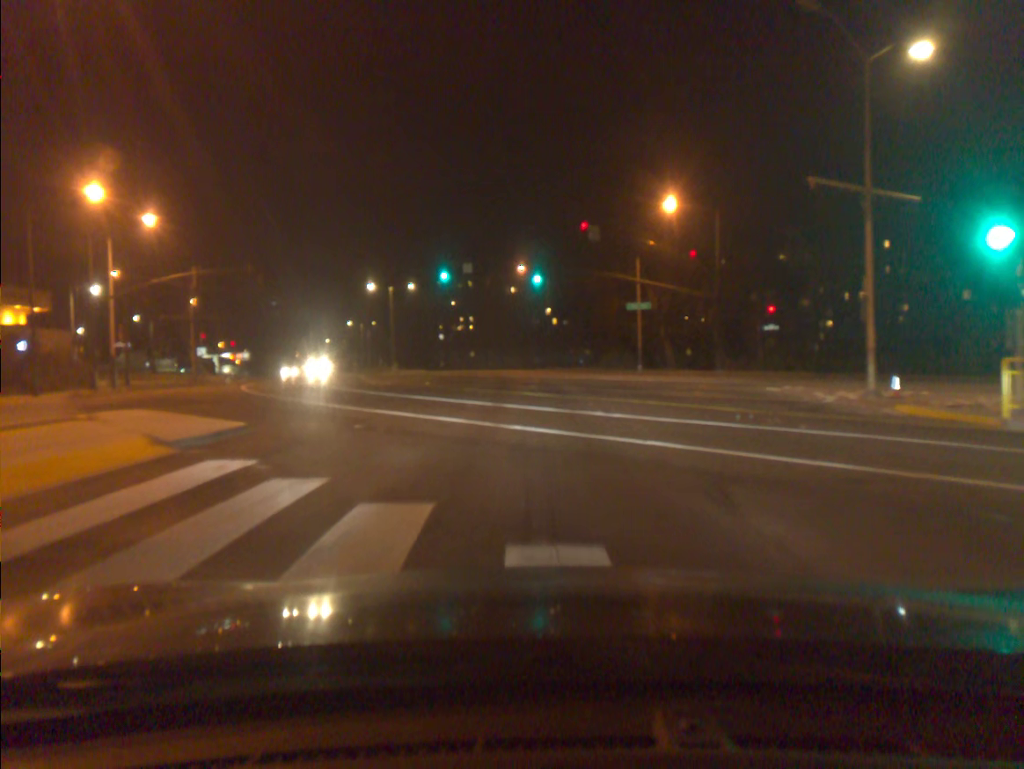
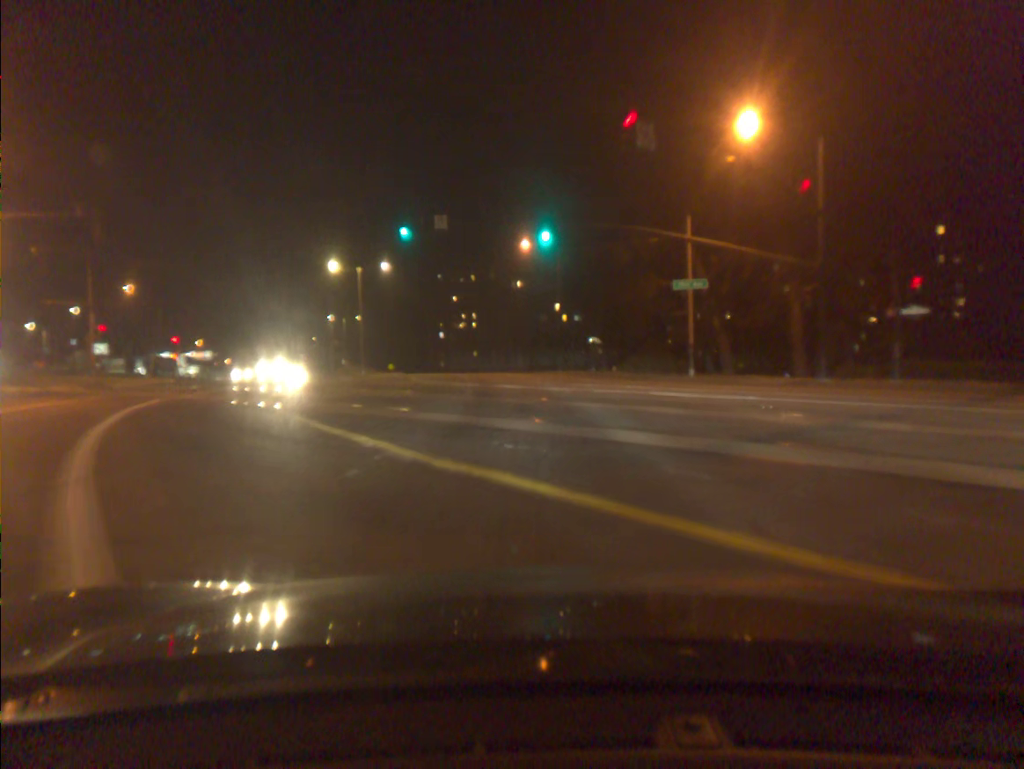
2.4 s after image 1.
(0.0, +17.8) m; -1°
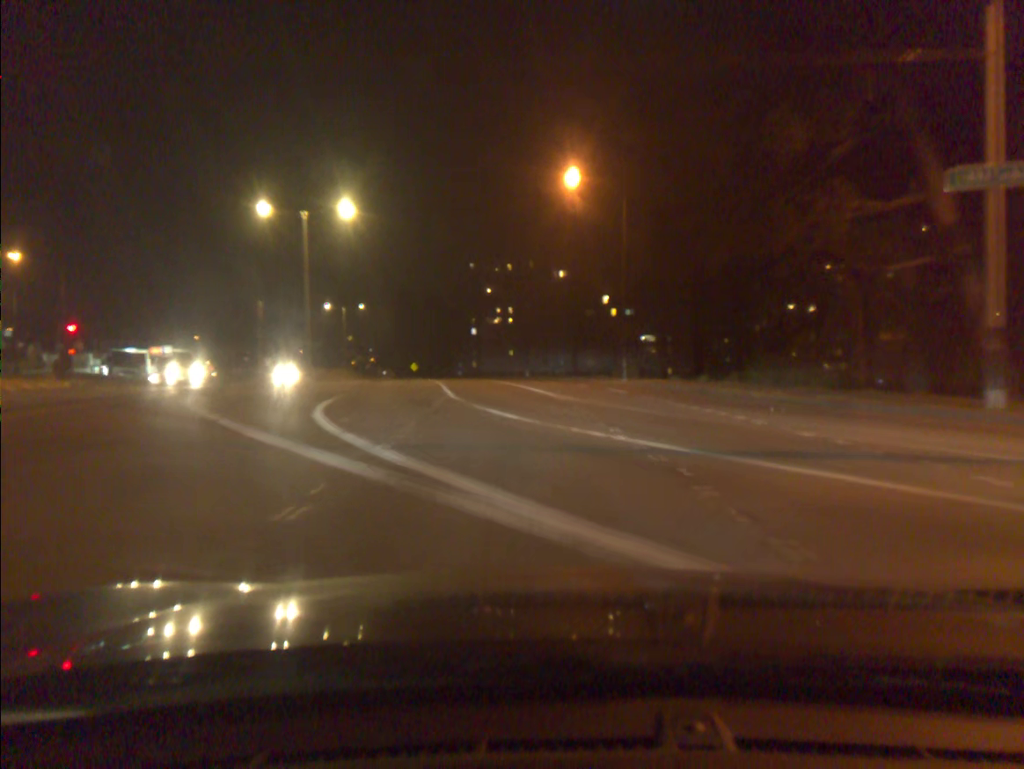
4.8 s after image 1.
(-0.6, +25.6) m; -3°
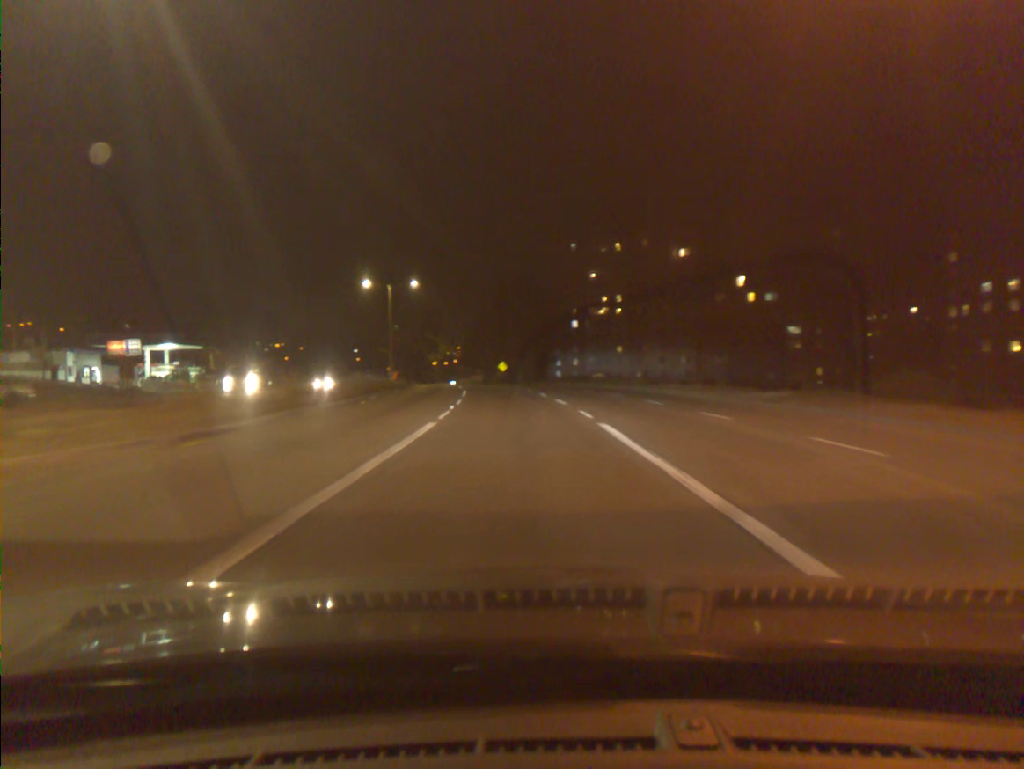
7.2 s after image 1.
(-2.1, +31.6) m; -8°
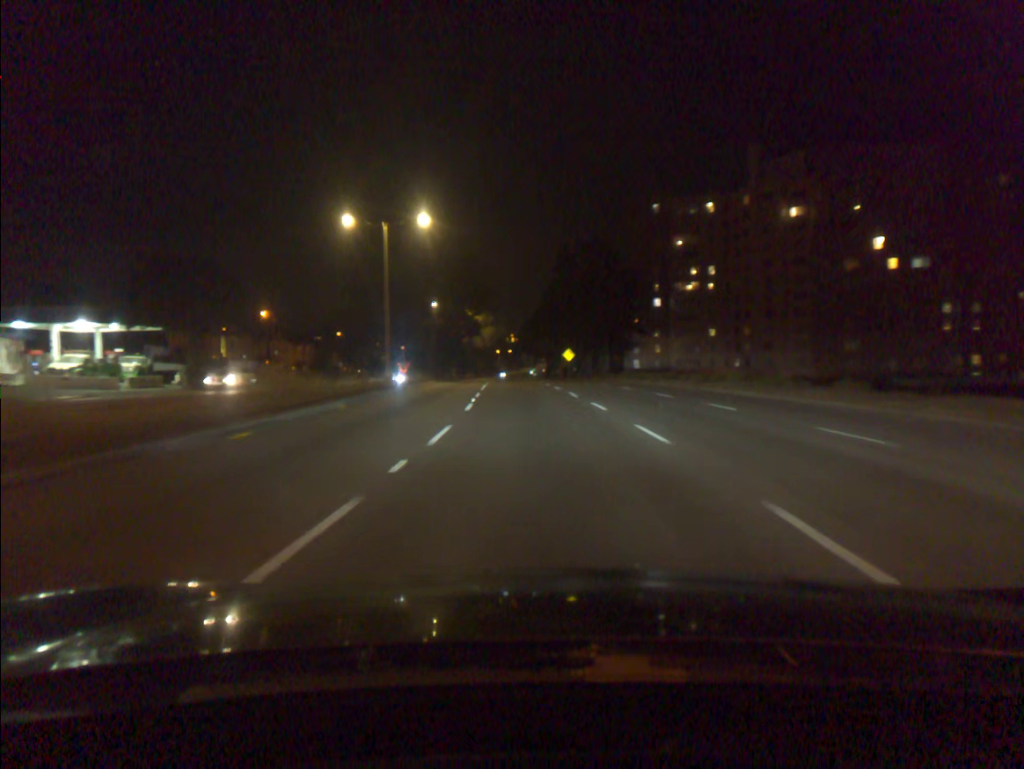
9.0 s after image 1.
(-1.2, +28.1) m; -5°
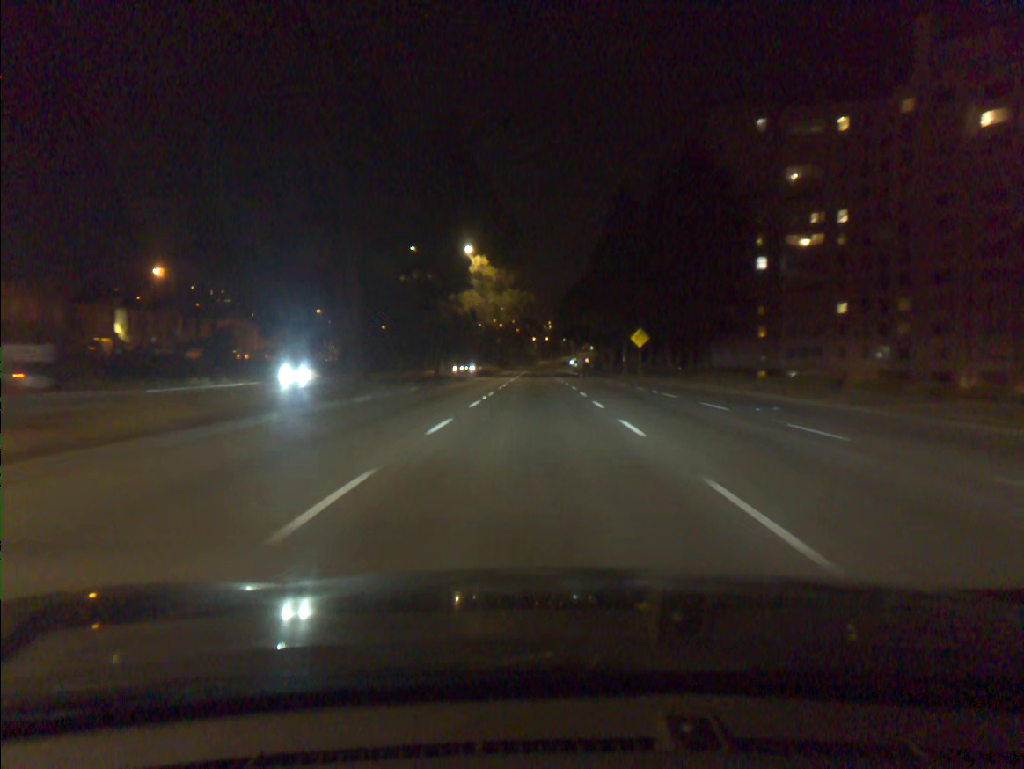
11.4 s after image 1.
(-1.3, +43.1) m; -3°
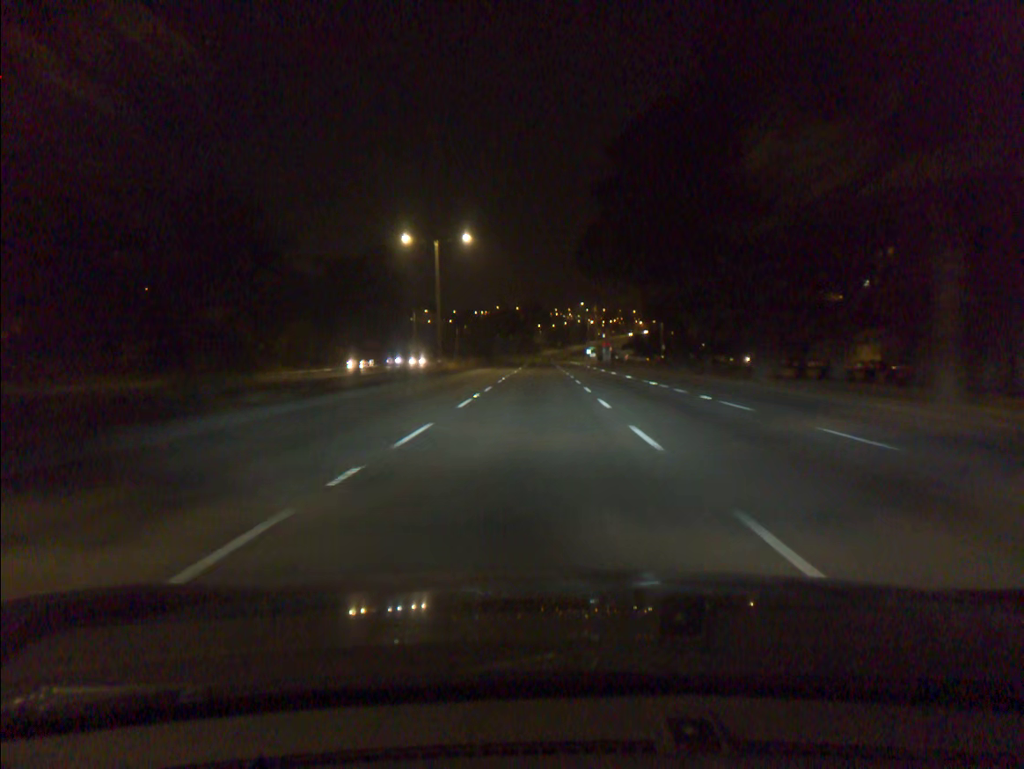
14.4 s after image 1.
(-0.1, +61.7) m; 0°
